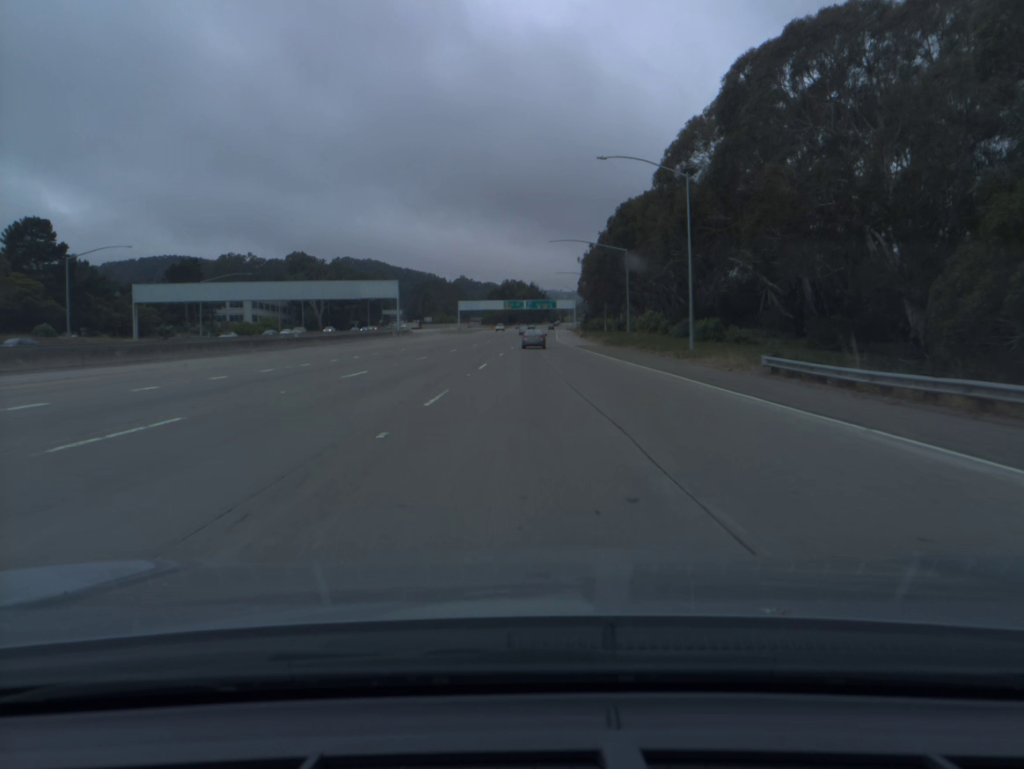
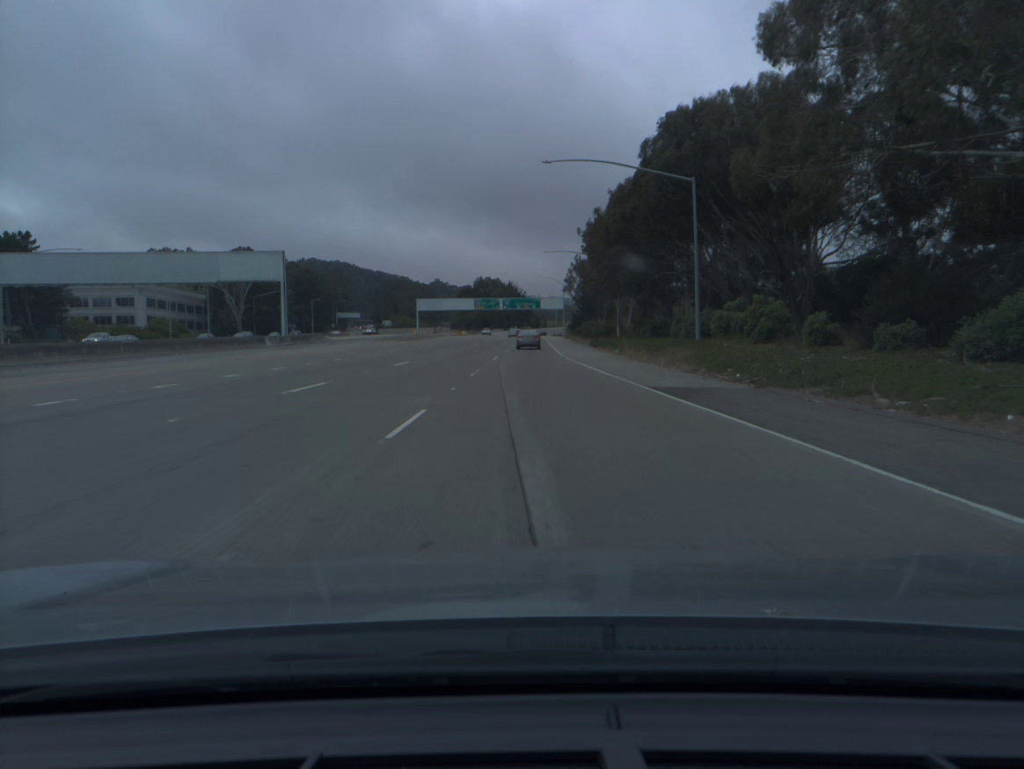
(+0.6, +49.2) m; +1°
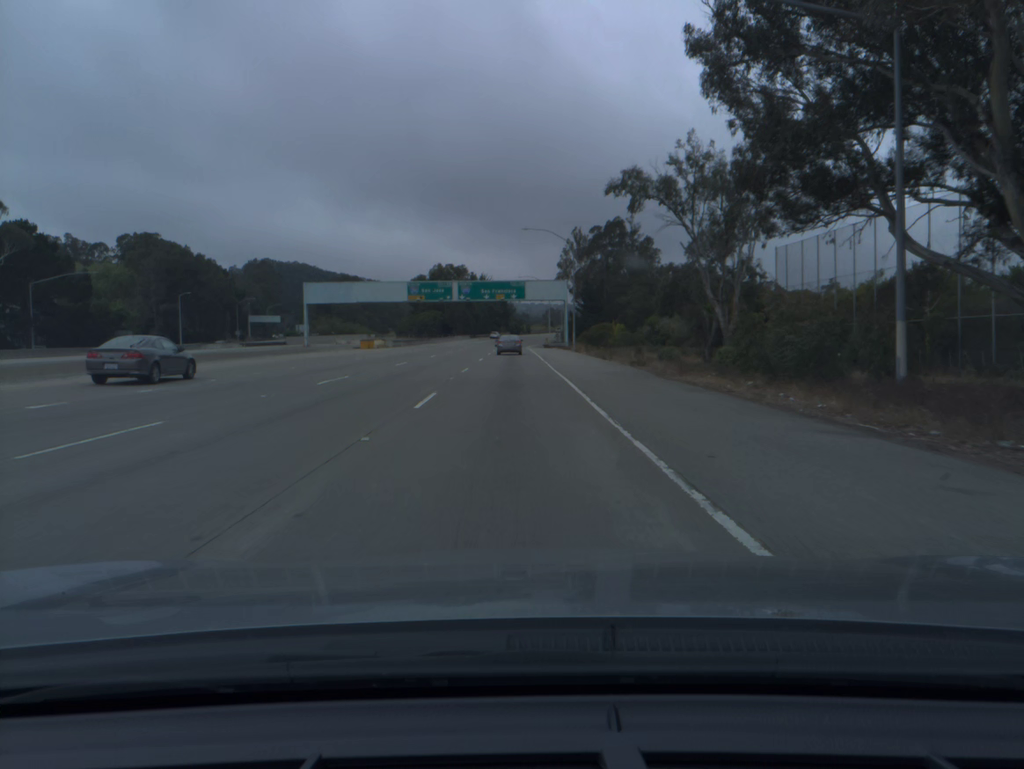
(+1.4, +81.2) m; +2°
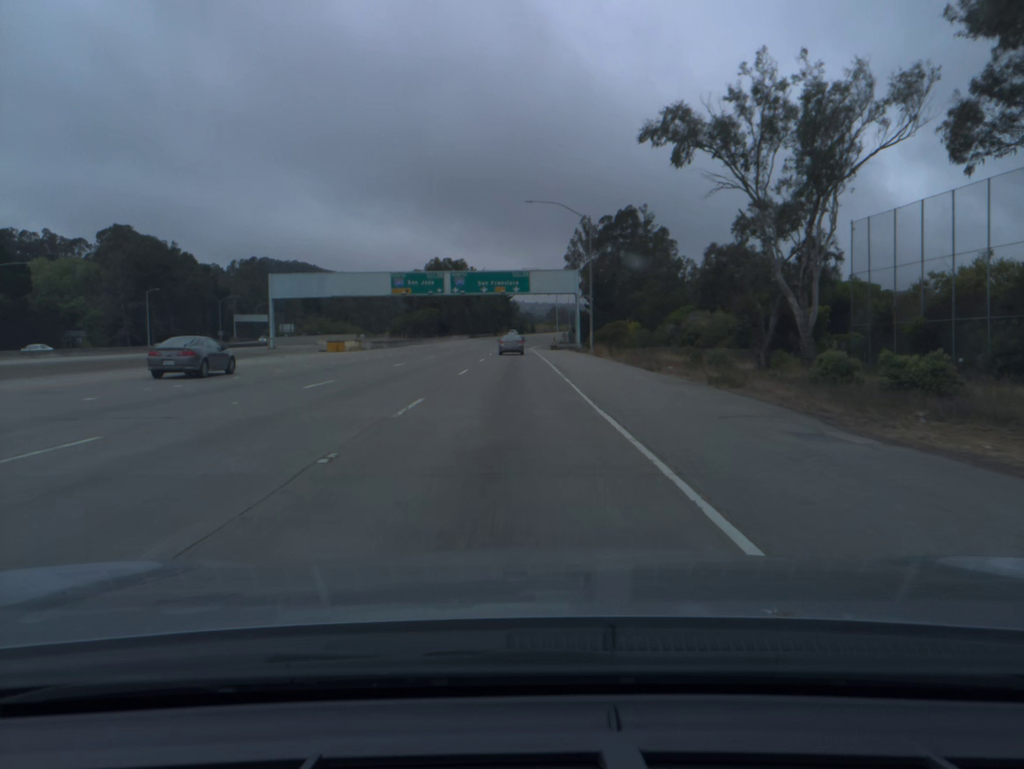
(0.0, +16.2) m; 0°
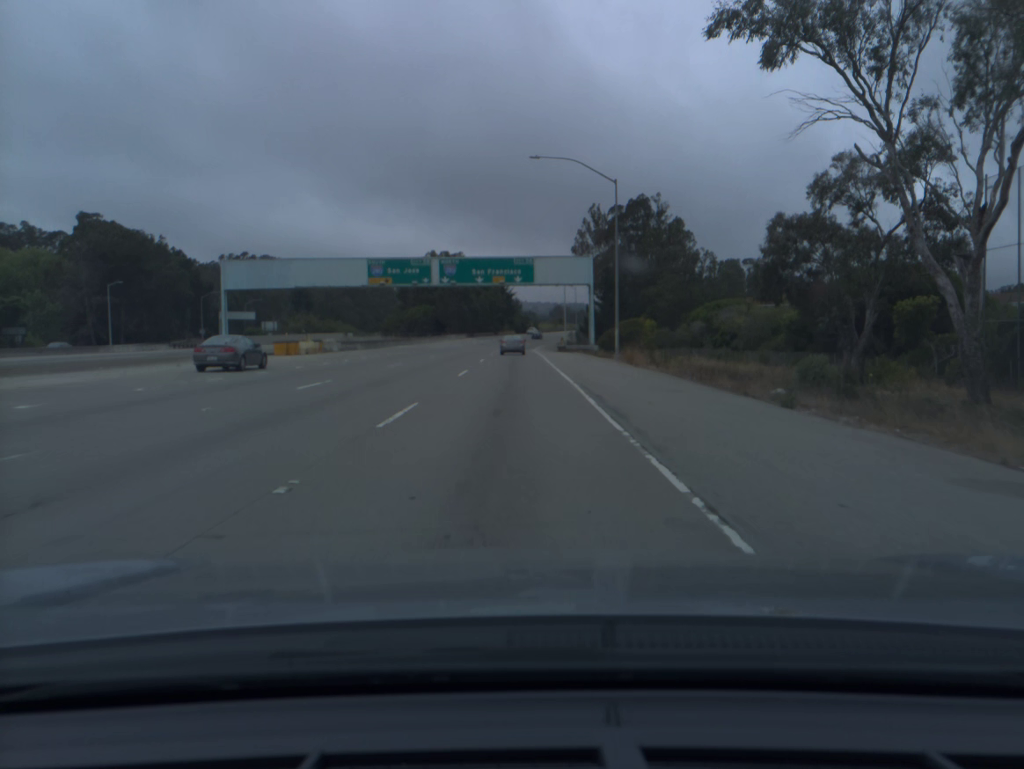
(0.0, +16.2) m; 0°
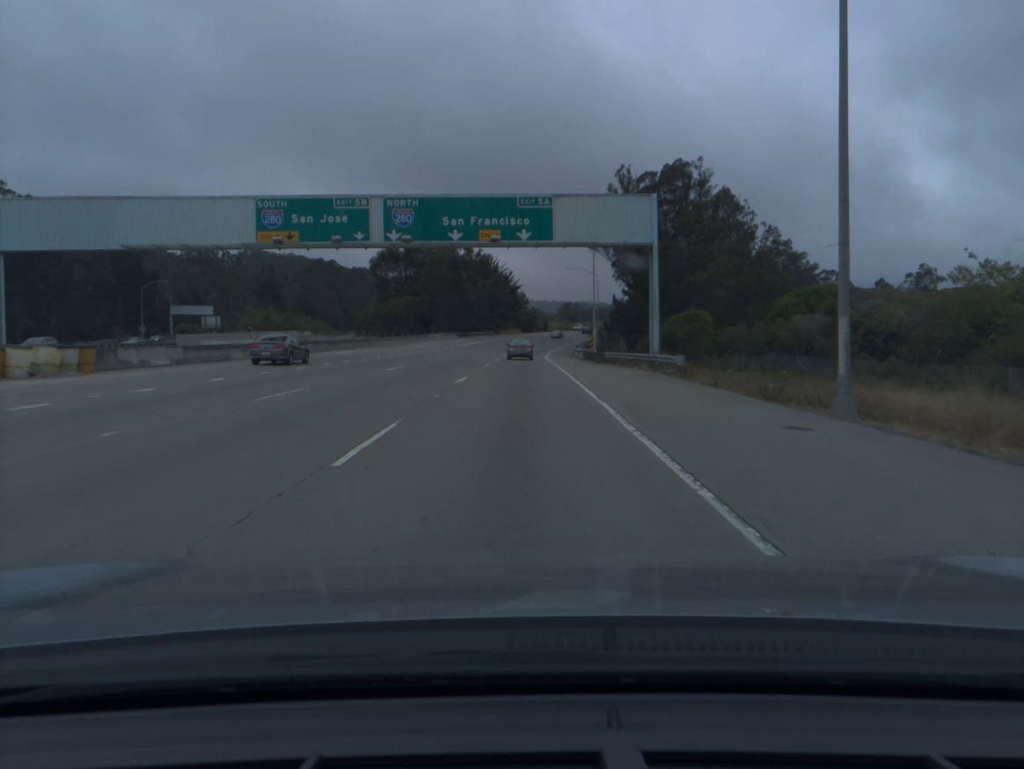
(-0.1, +32.6) m; 0°
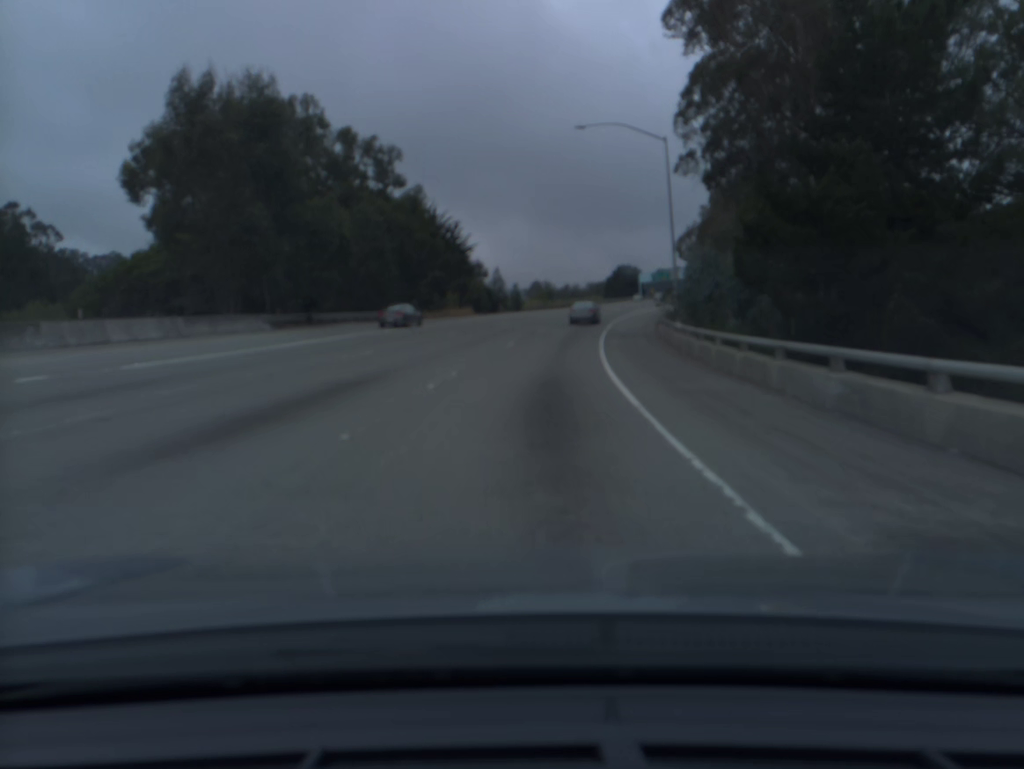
(+0.8, +81.3) m; +2°
